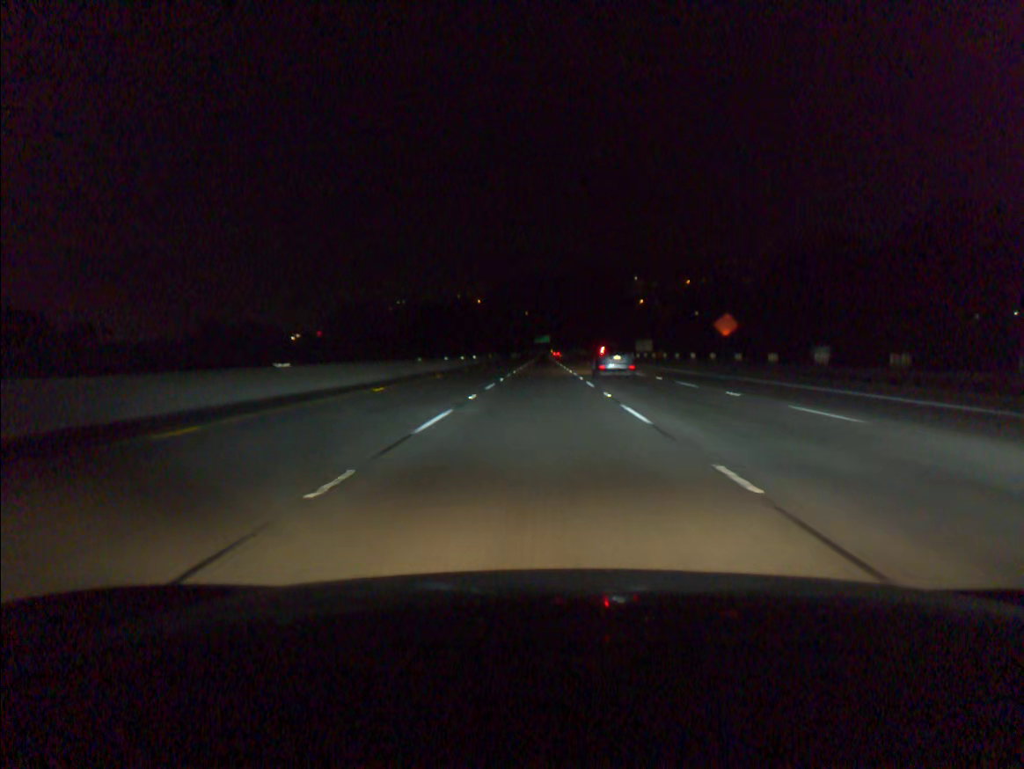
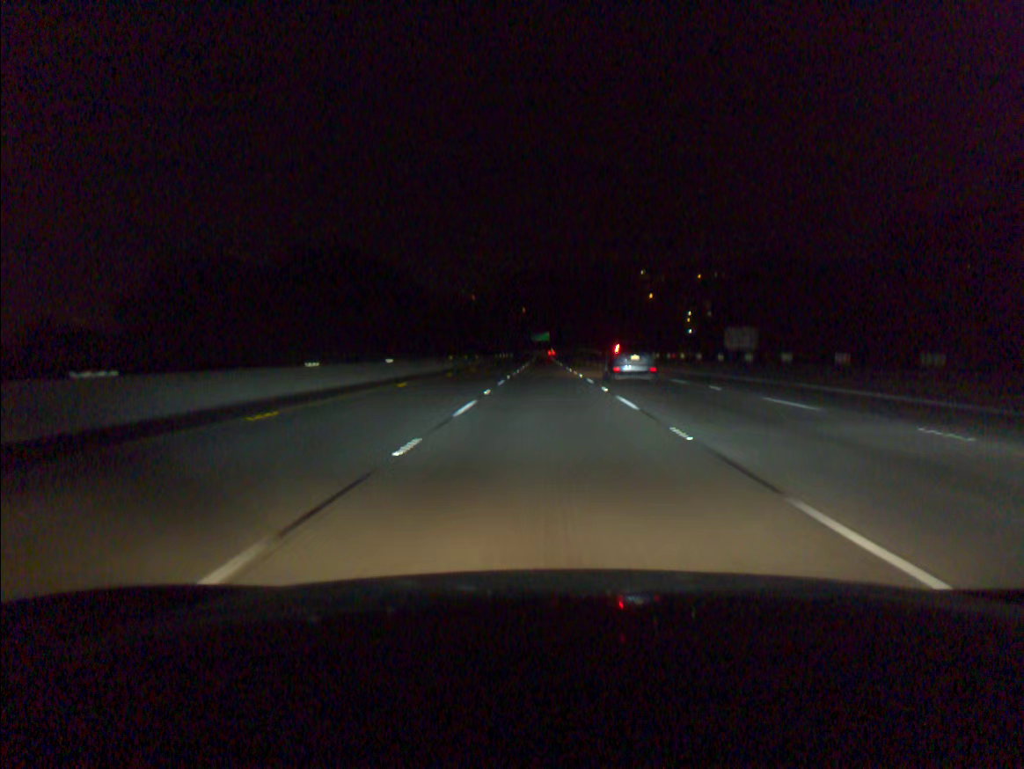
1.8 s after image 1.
(0.0, +55.4) m; 0°
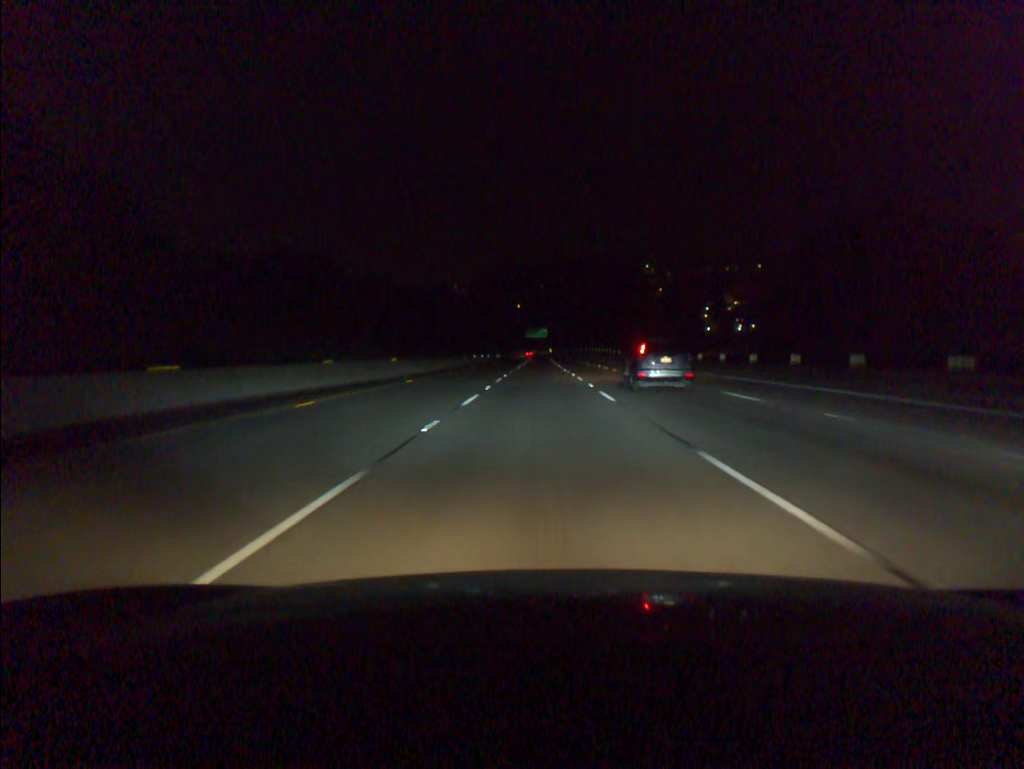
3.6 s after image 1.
(+0.2, +55.4) m; 0°
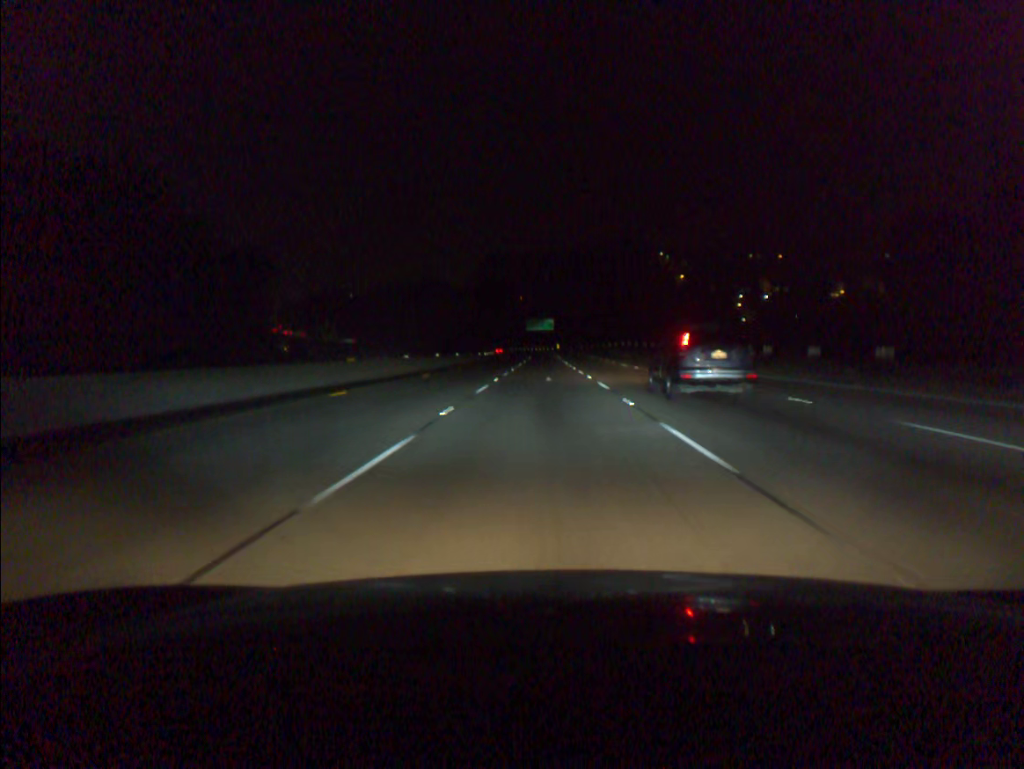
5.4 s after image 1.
(-0.1, +55.5) m; 0°
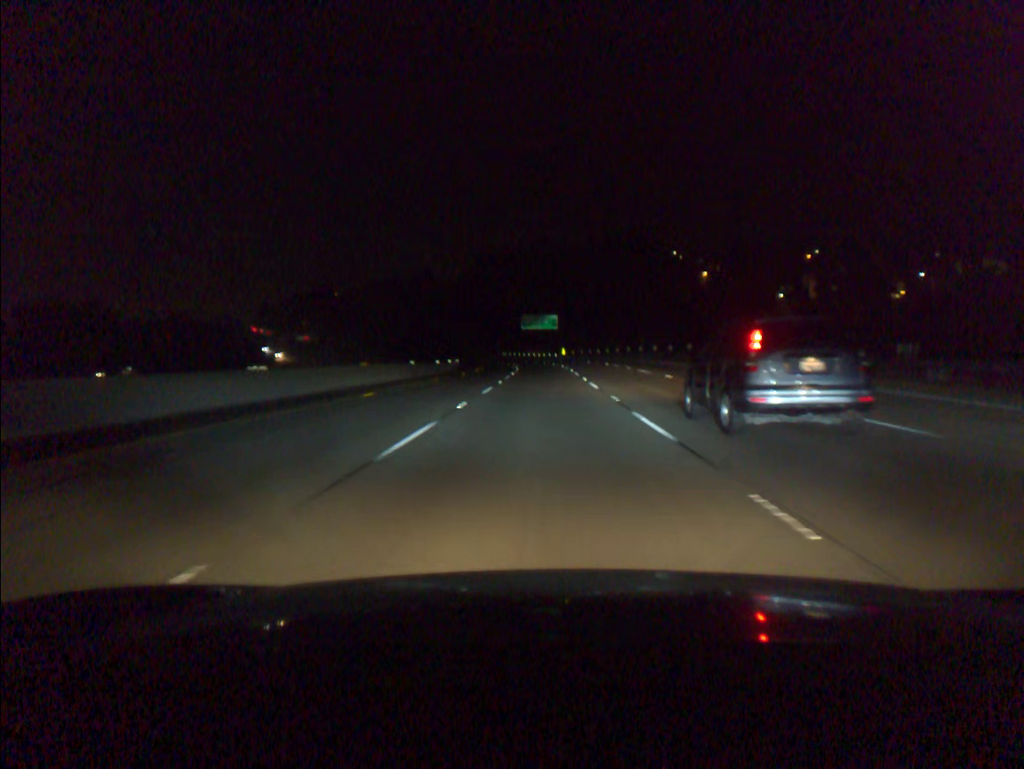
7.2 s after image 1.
(+0.3, +55.4) m; 0°
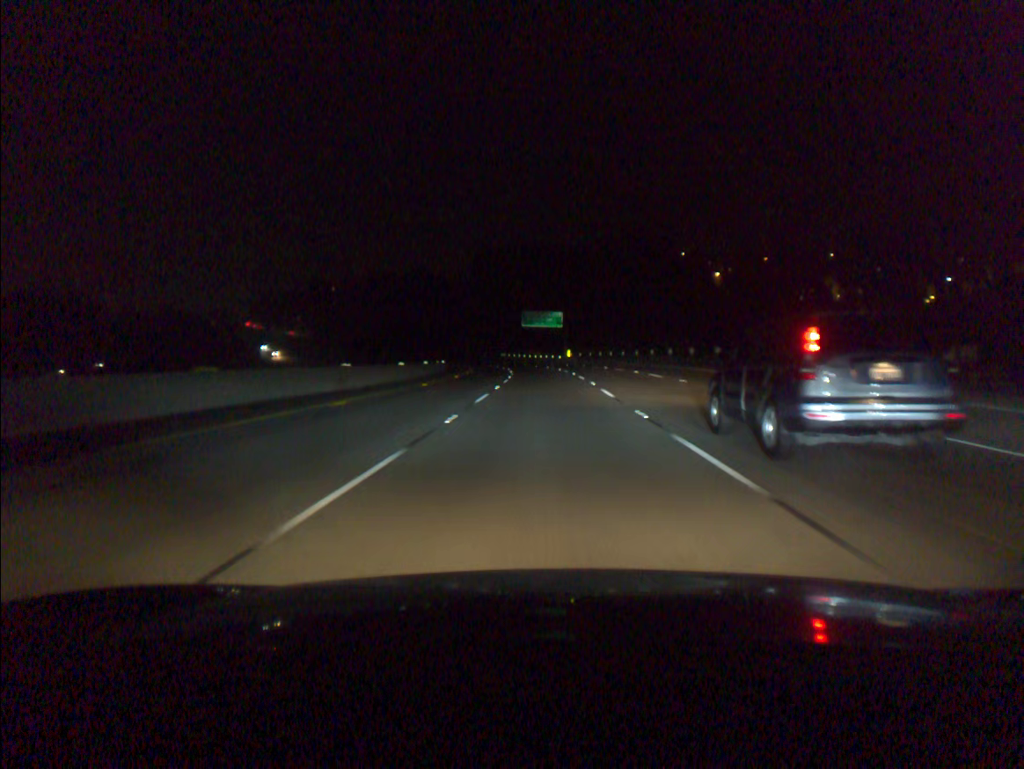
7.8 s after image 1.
(0.0, +18.4) m; 0°
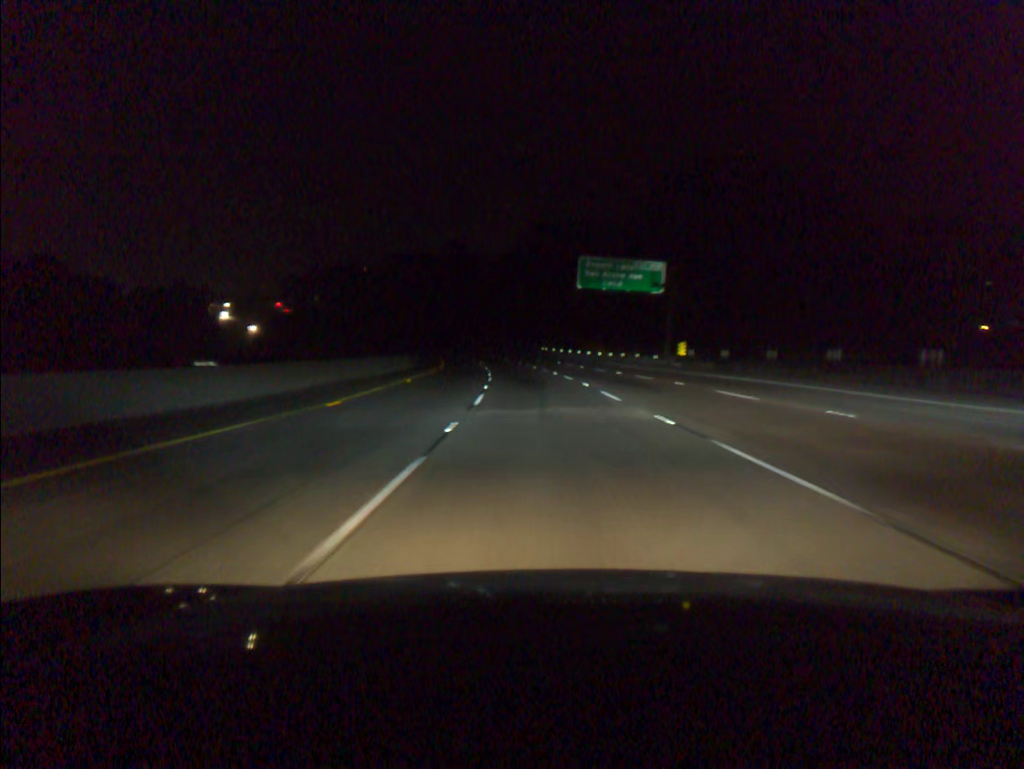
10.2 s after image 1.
(-1.7, +73.7) m; -4°
